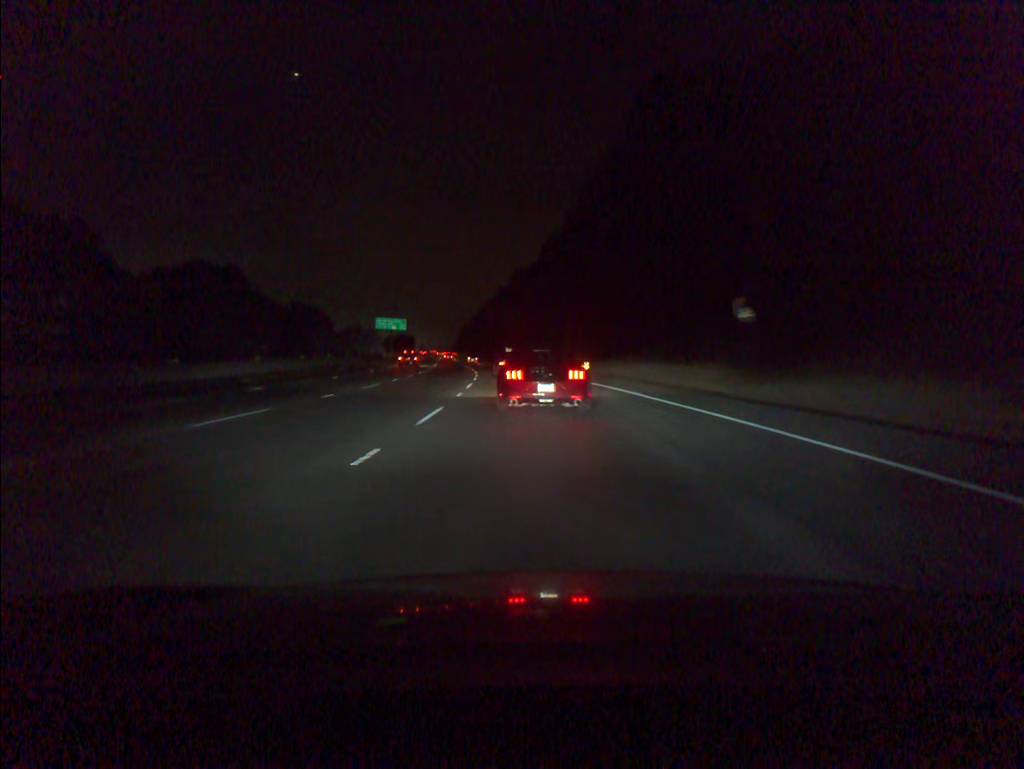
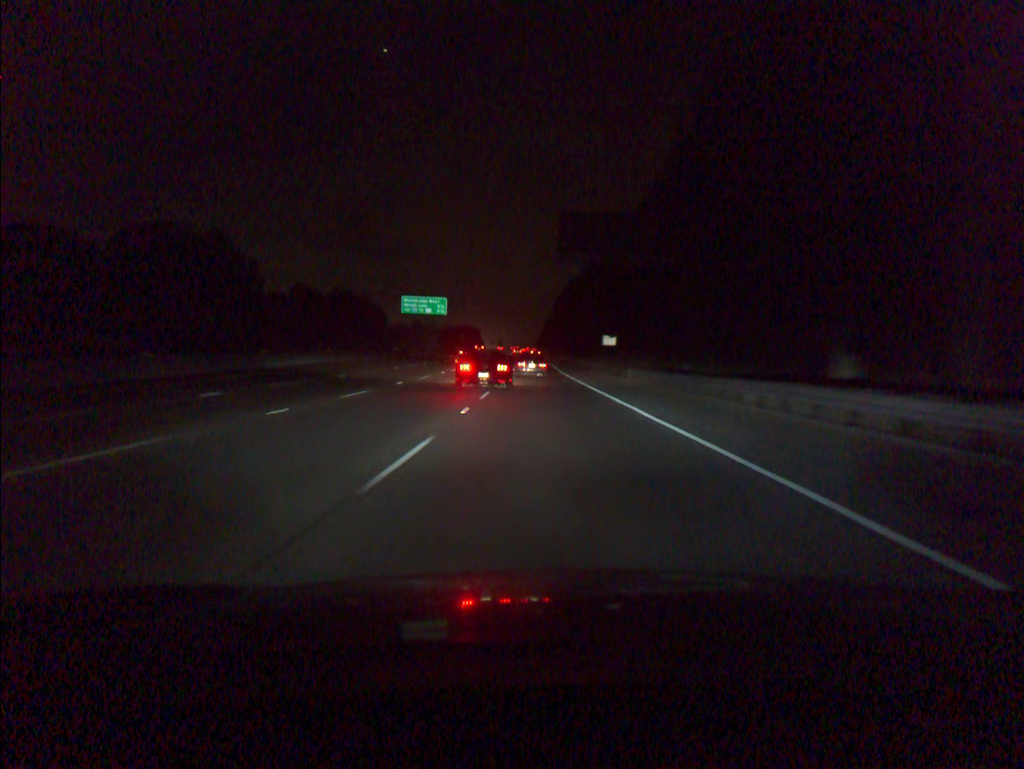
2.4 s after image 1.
(-3.7, +65.1) m; -6°
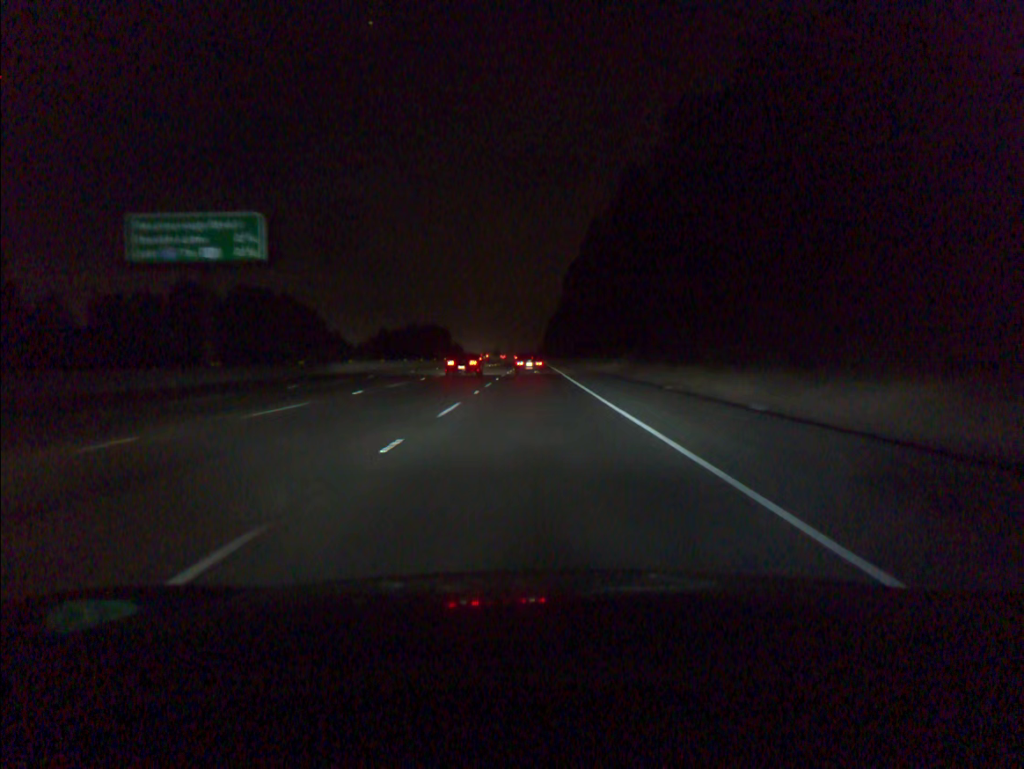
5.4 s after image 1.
(-0.2, +79.1) m; 0°
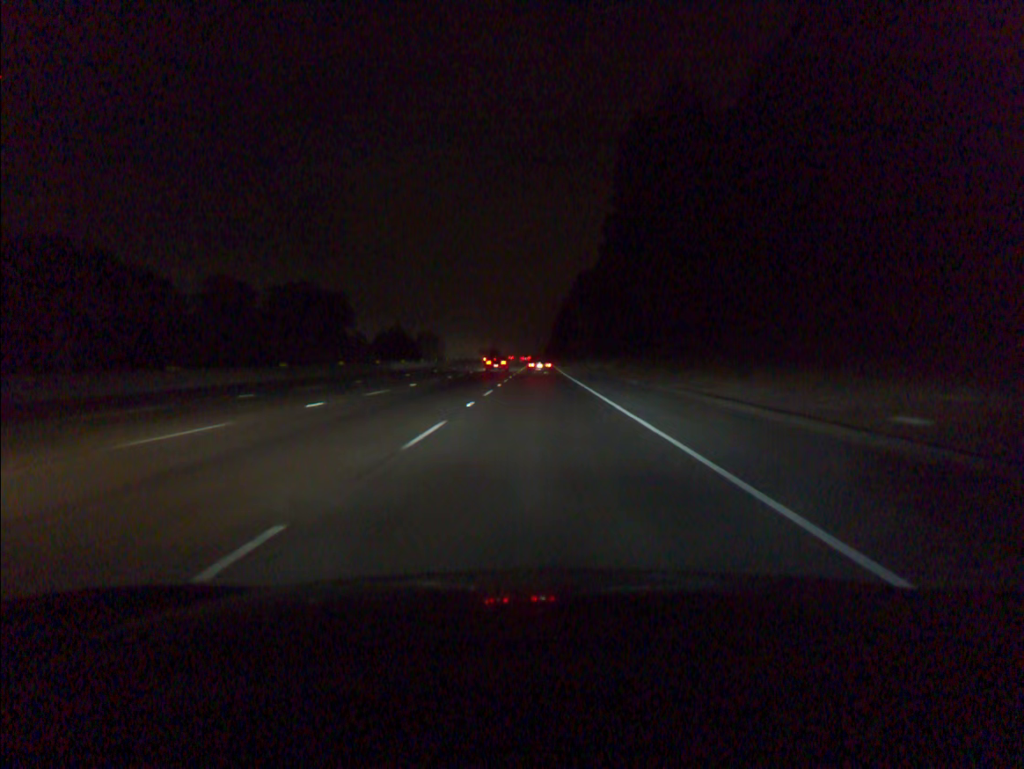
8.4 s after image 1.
(-0.6, +78.3) m; 0°
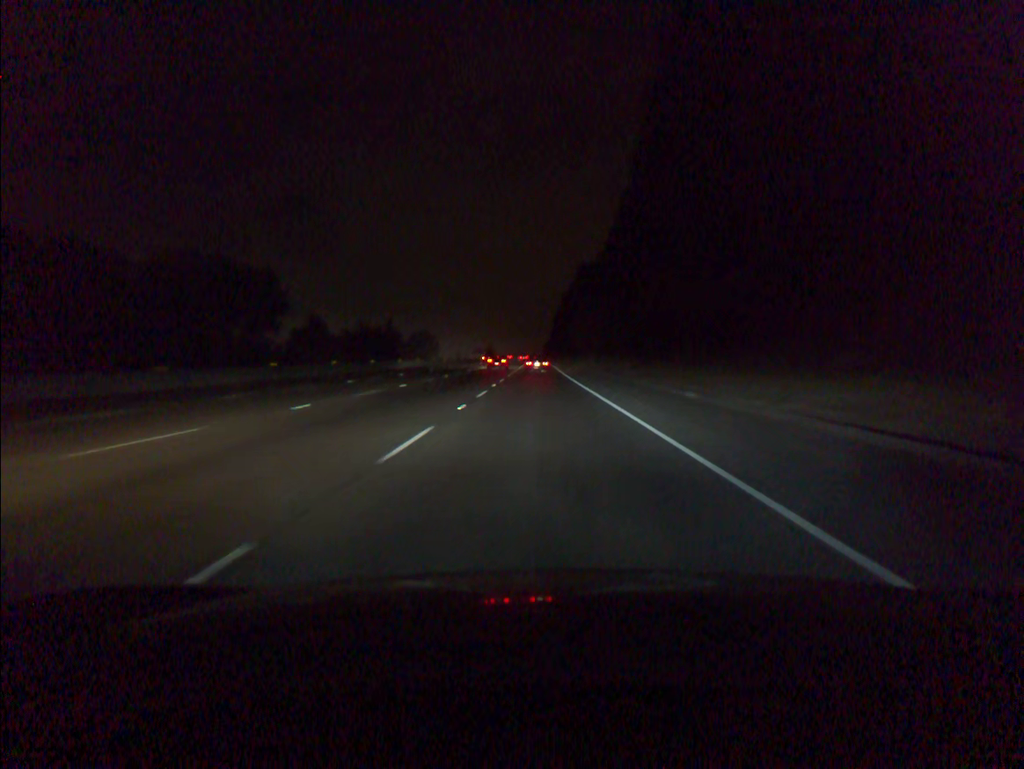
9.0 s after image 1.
(0.0, +15.8) m; 0°
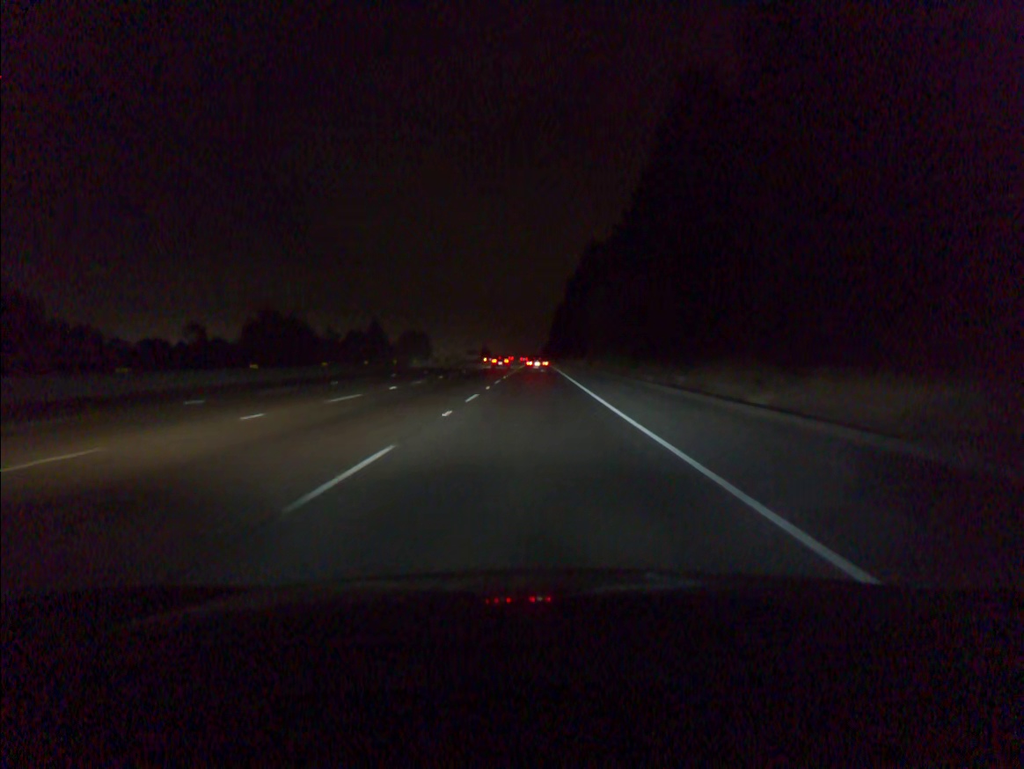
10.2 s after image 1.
(0.0, +31.8) m; 0°
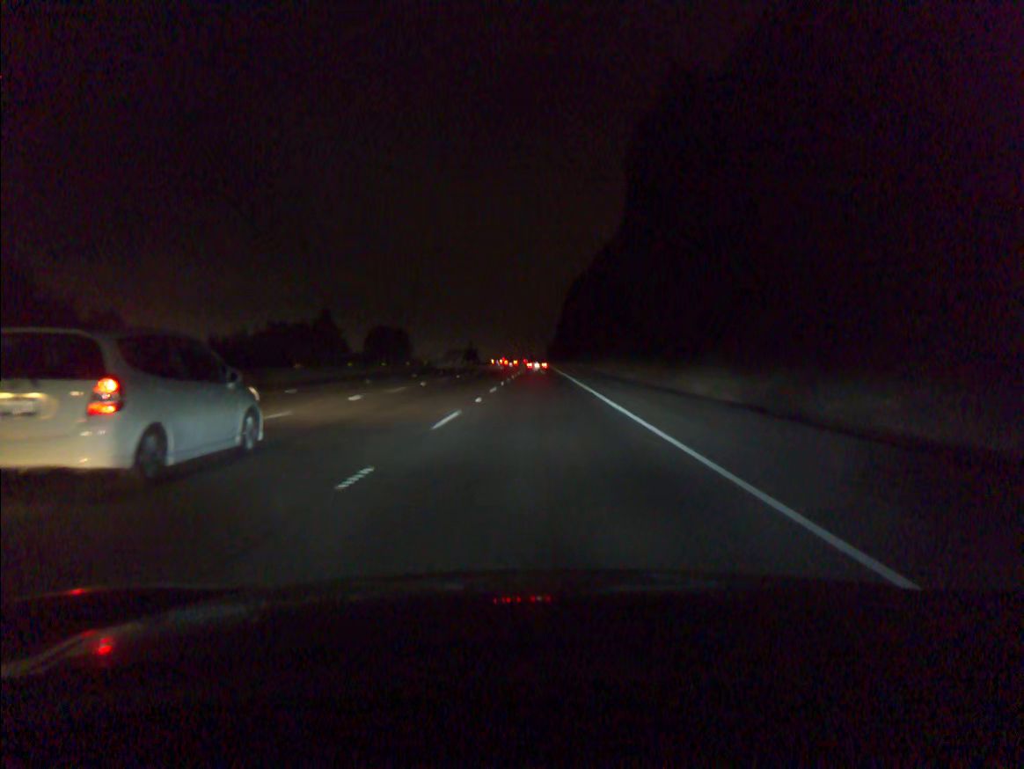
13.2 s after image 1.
(-0.3, +80.8) m; 0°
